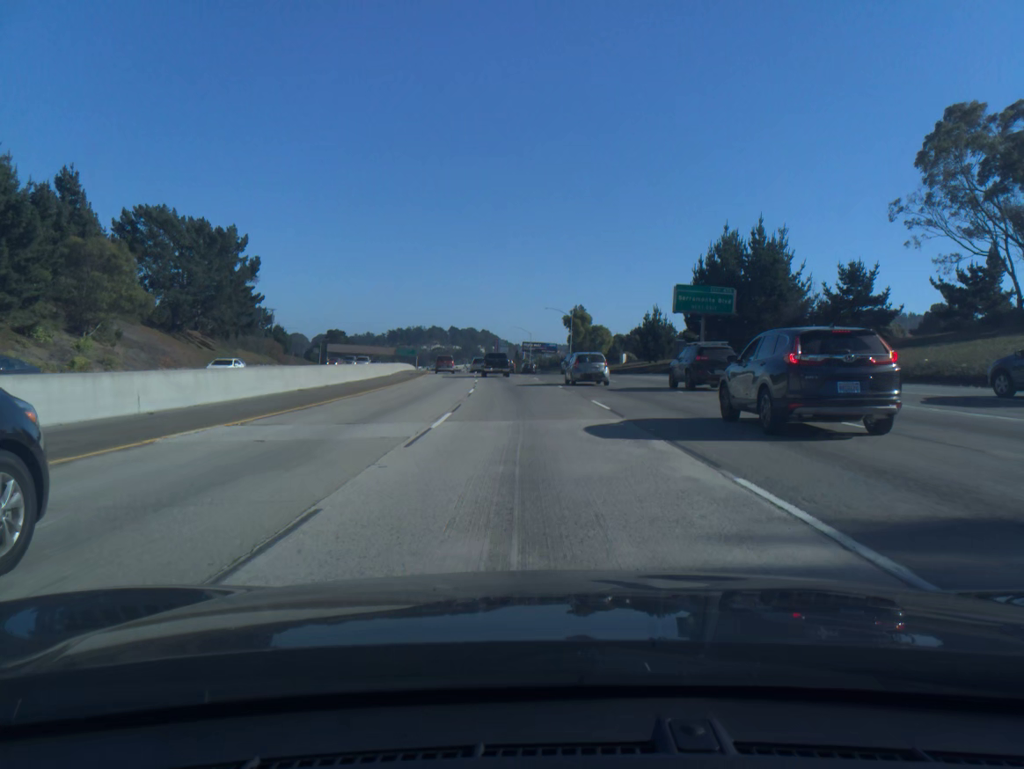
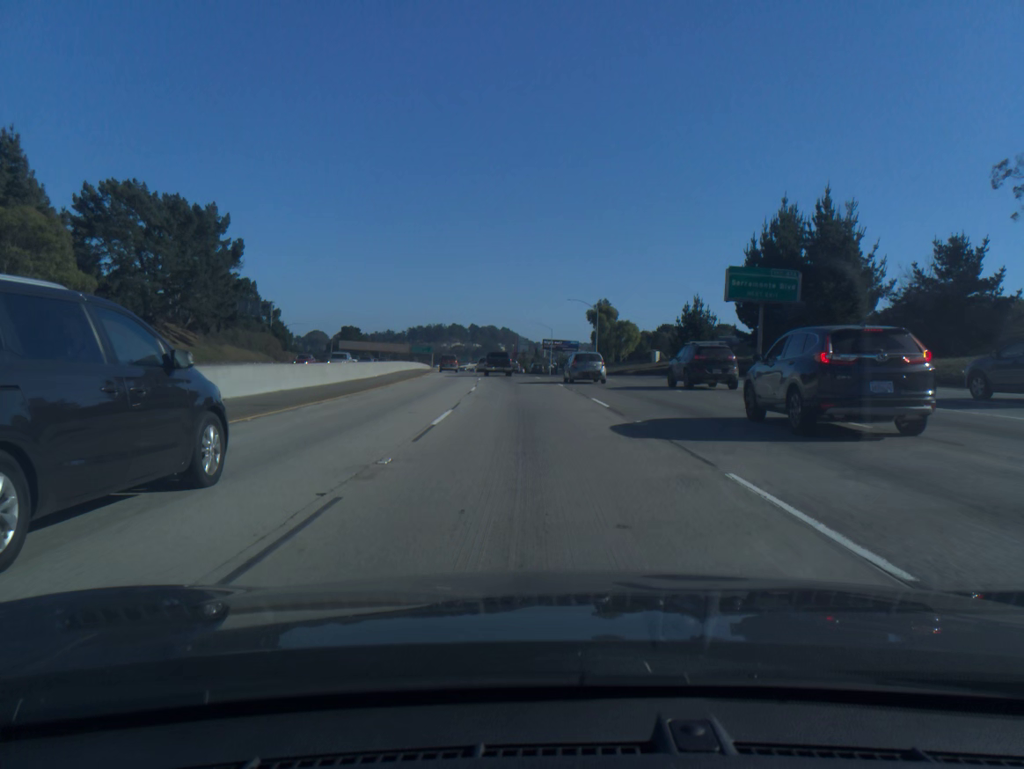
(-0.2, +14.2) m; -2°
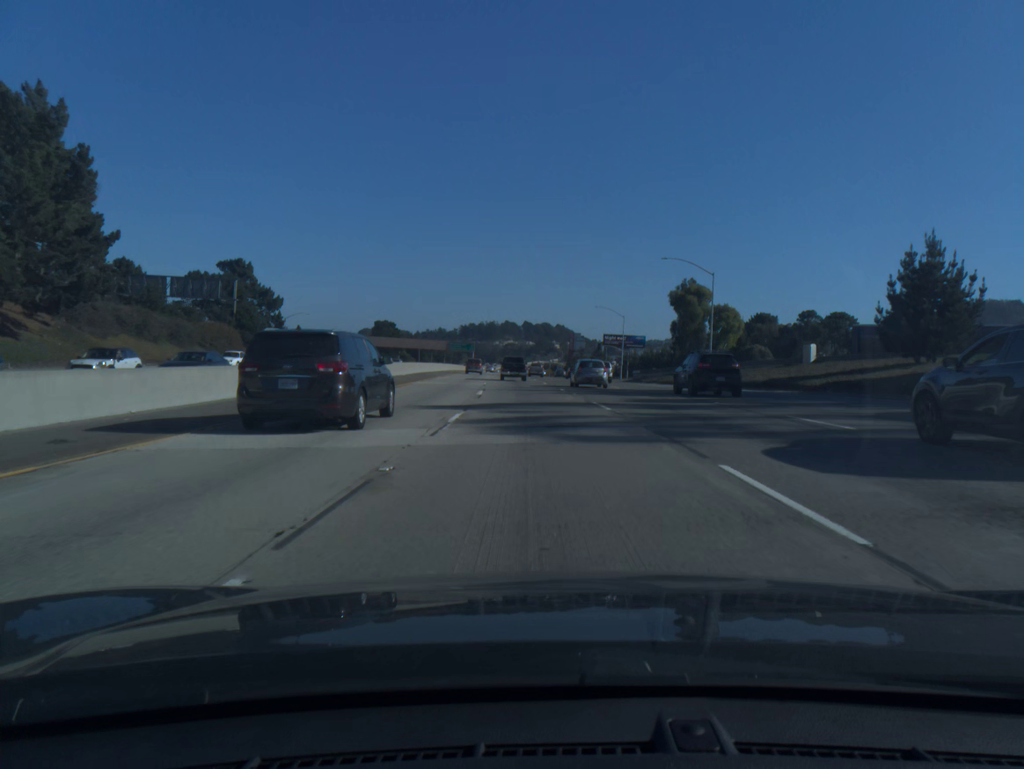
(-1.6, +42.9) m; -4°
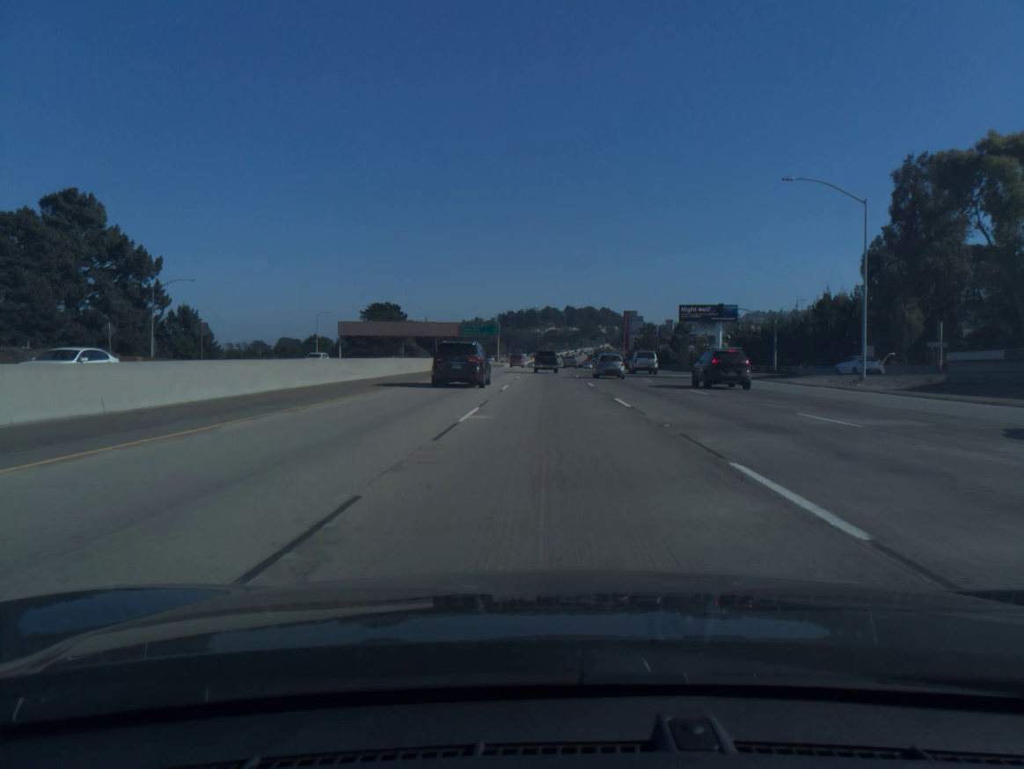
(-2.7, +72.7) m; -3°
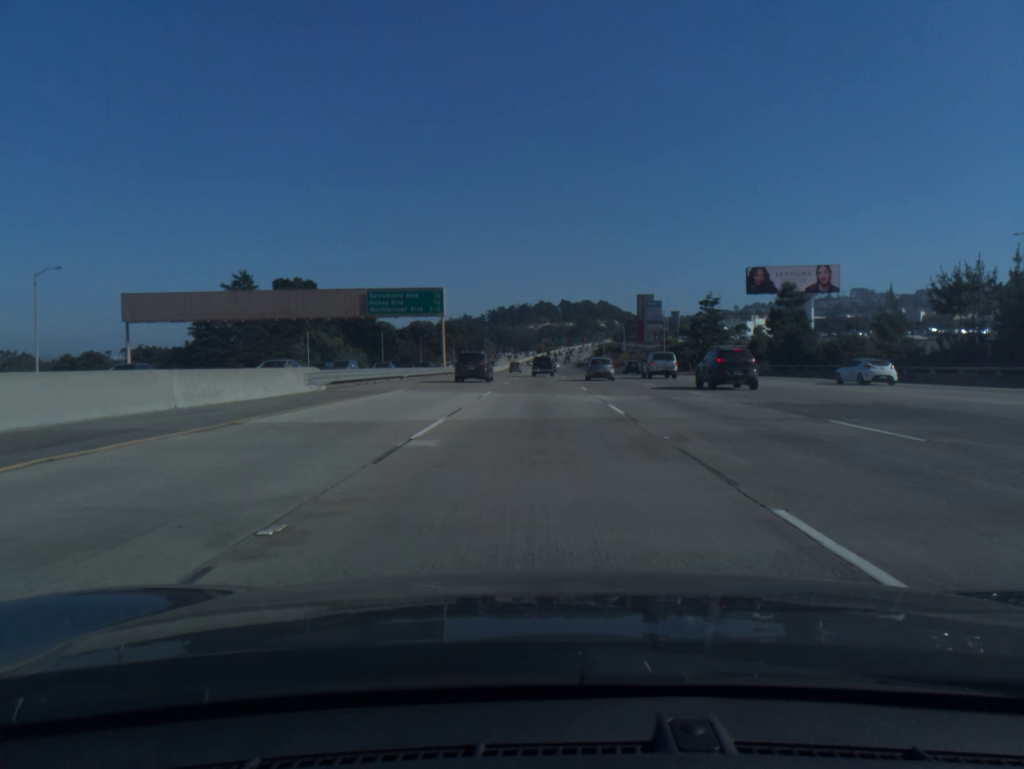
(+0.7, +75.6) m; 0°
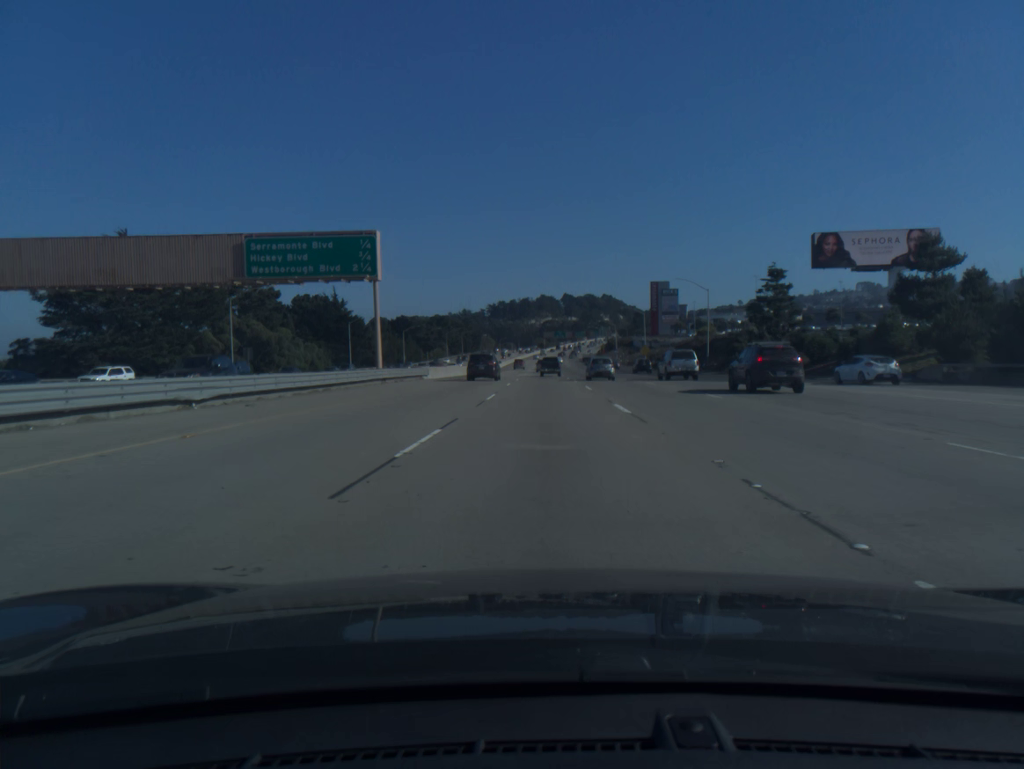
(-0.1, +31.4) m; 0°
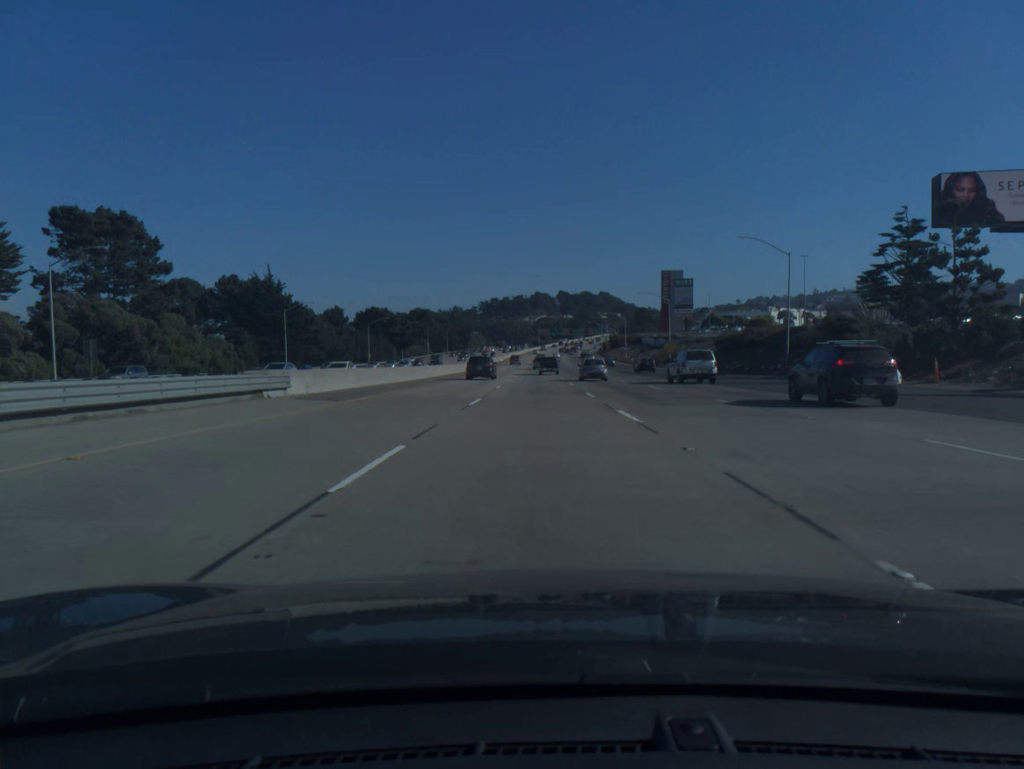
(+0.1, +32.0) m; 0°
